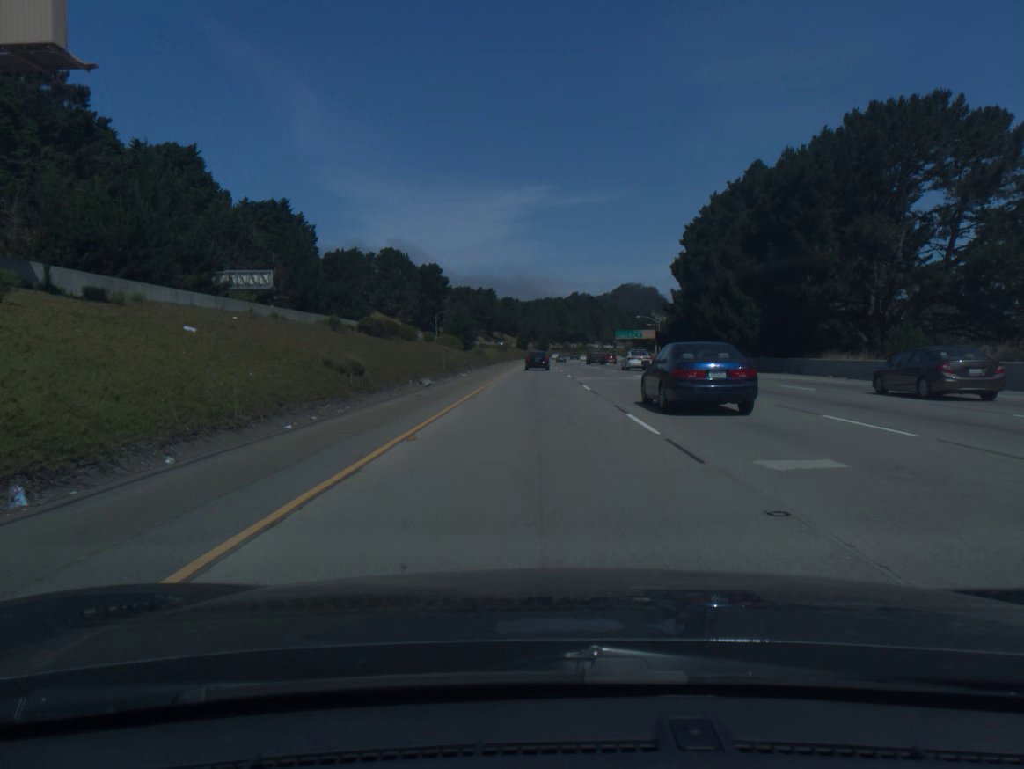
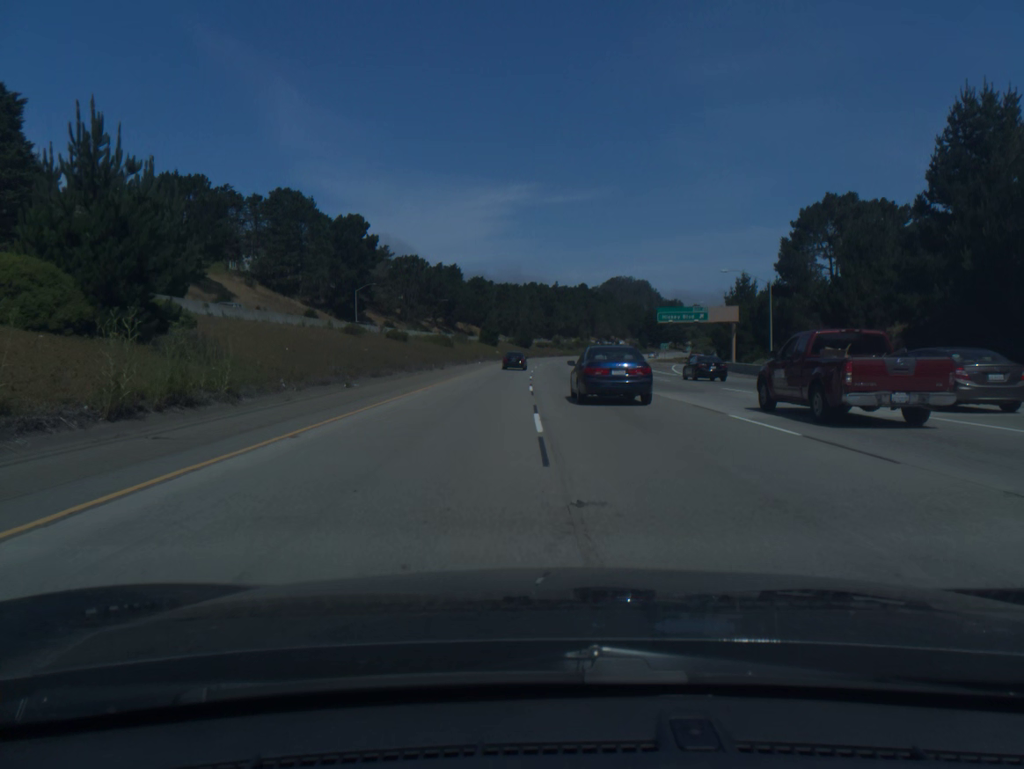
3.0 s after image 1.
(+1.1, +87.5) m; +1°
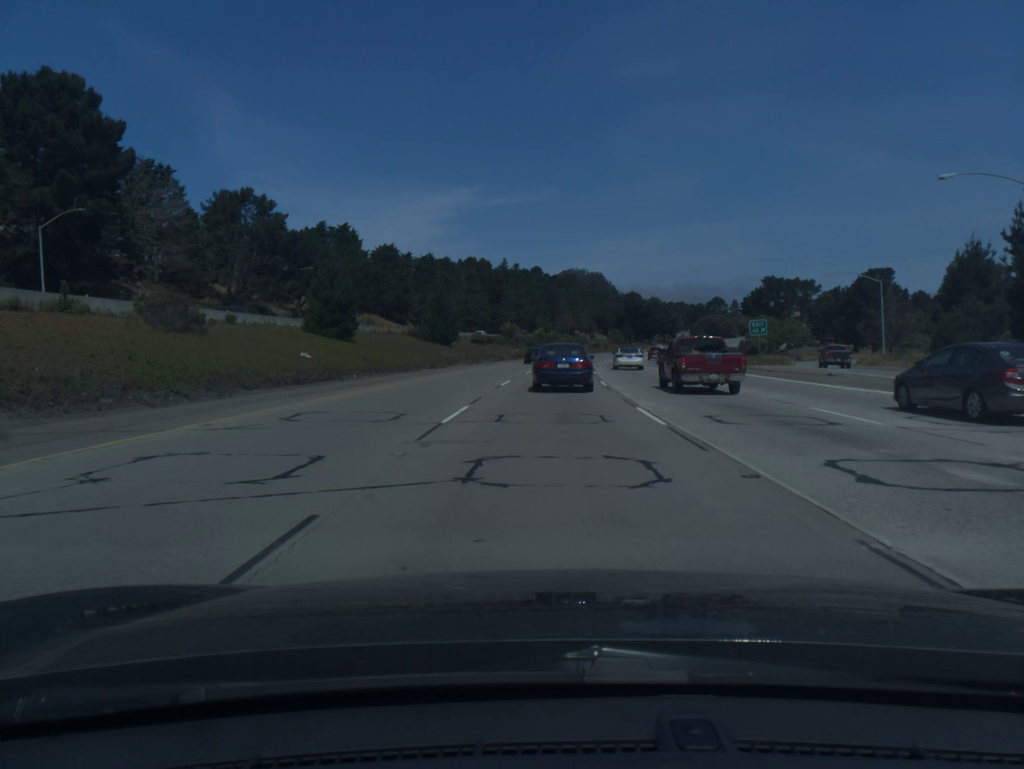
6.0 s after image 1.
(+1.4, +86.3) m; +3°
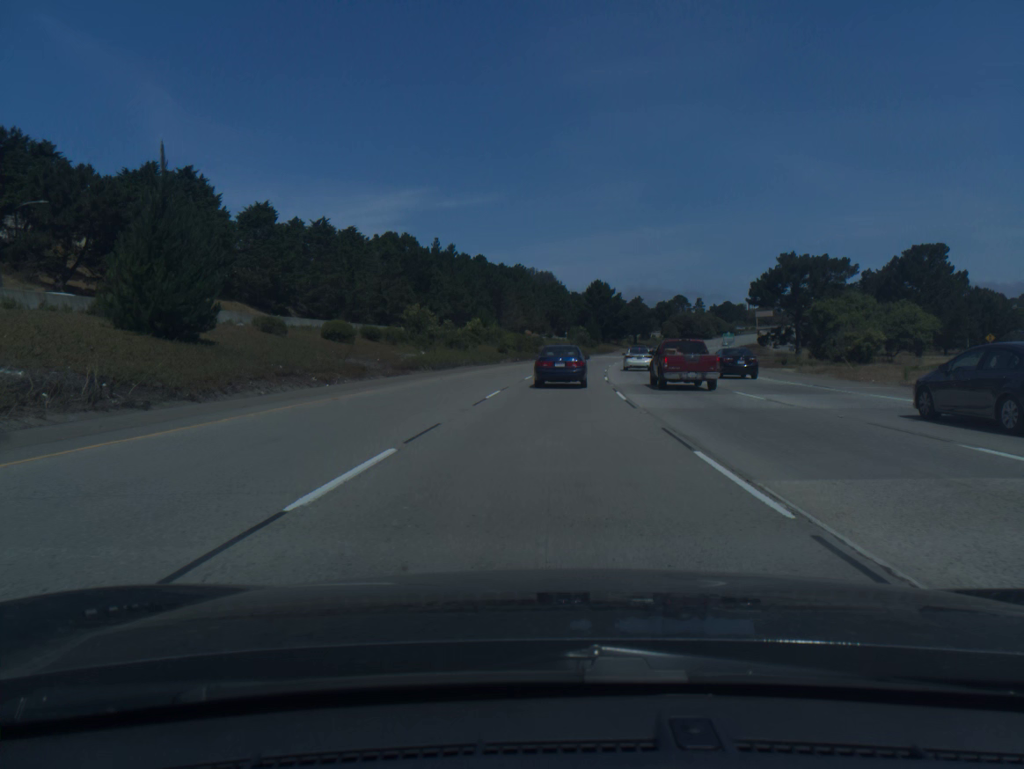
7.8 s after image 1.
(+1.7, +50.9) m; +4°
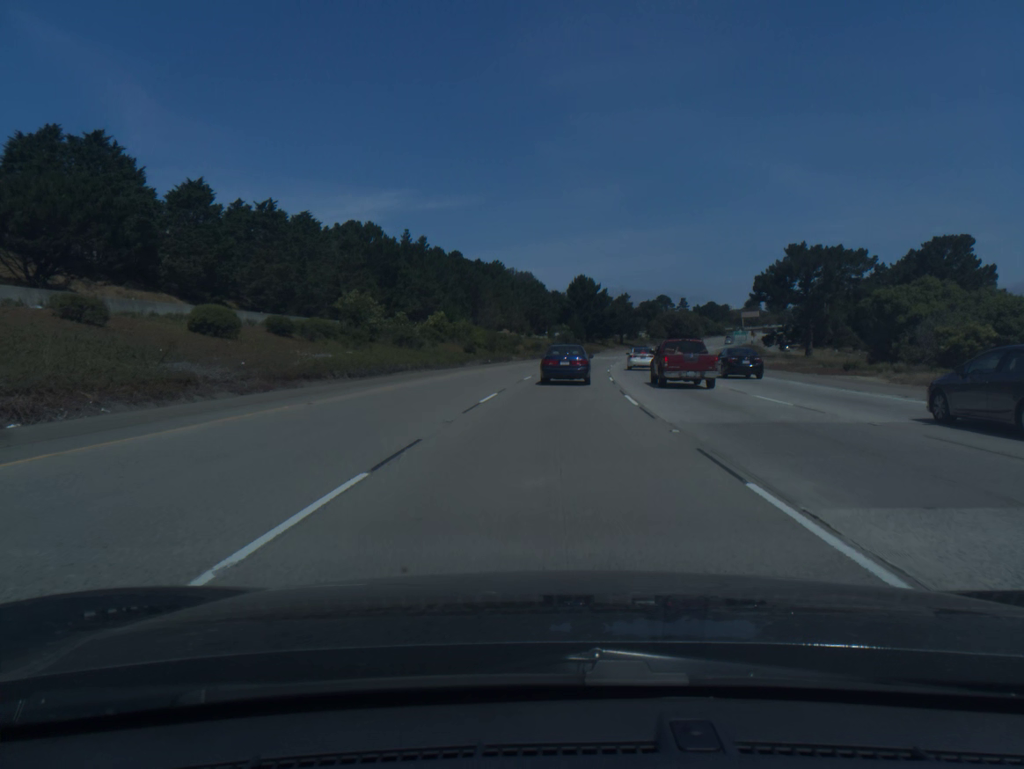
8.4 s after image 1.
(+0.2, +16.8) m; +1°
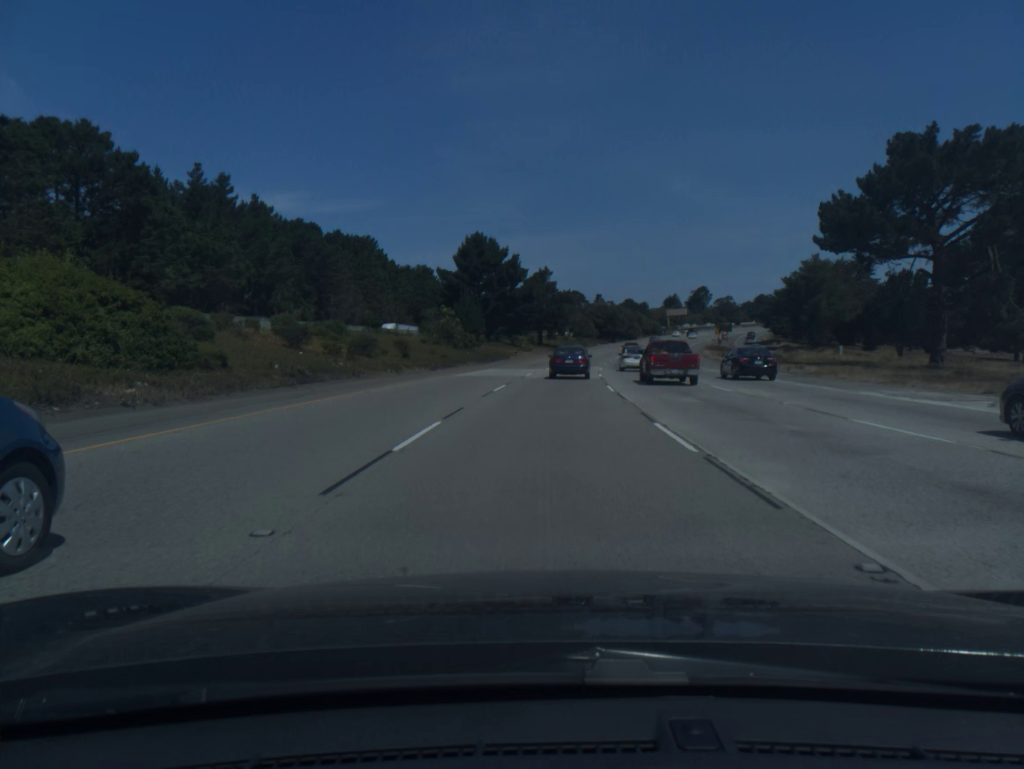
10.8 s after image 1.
(+4.1, +66.8) m; +7°
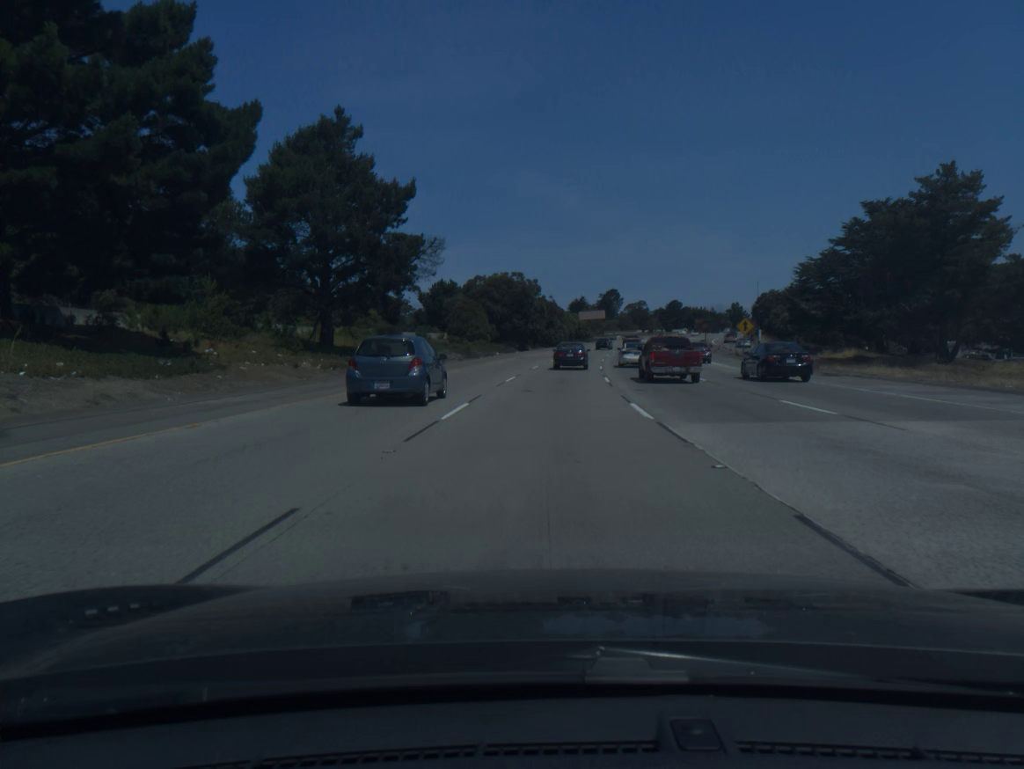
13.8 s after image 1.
(+5.3, +83.0) m; +8°
